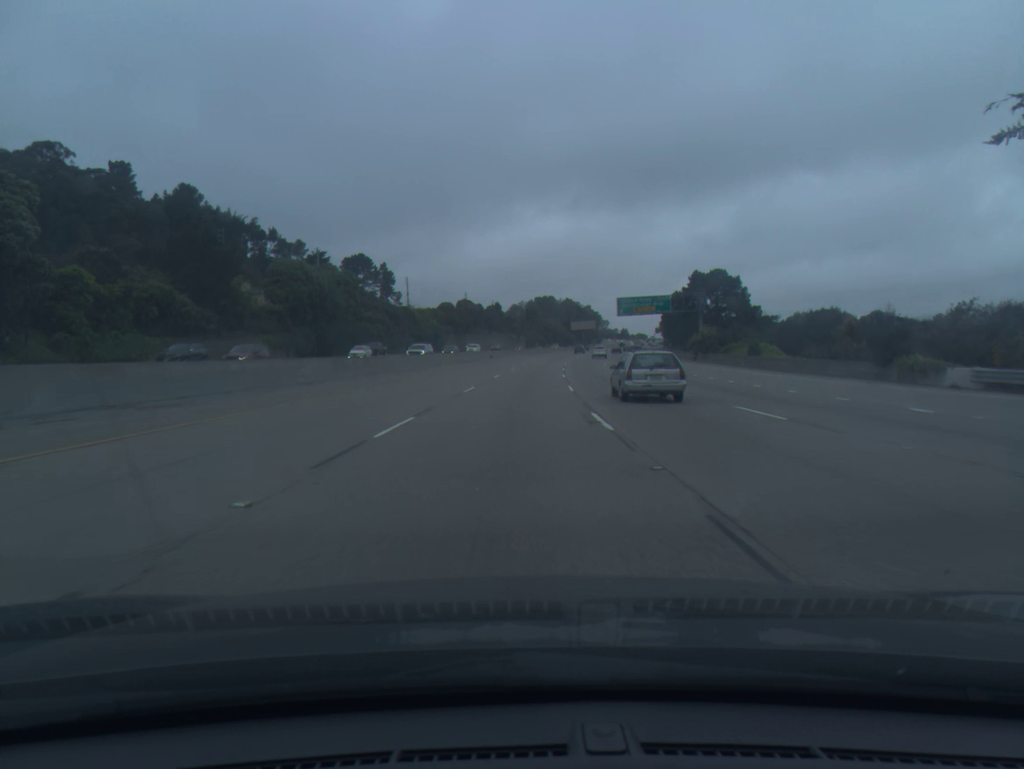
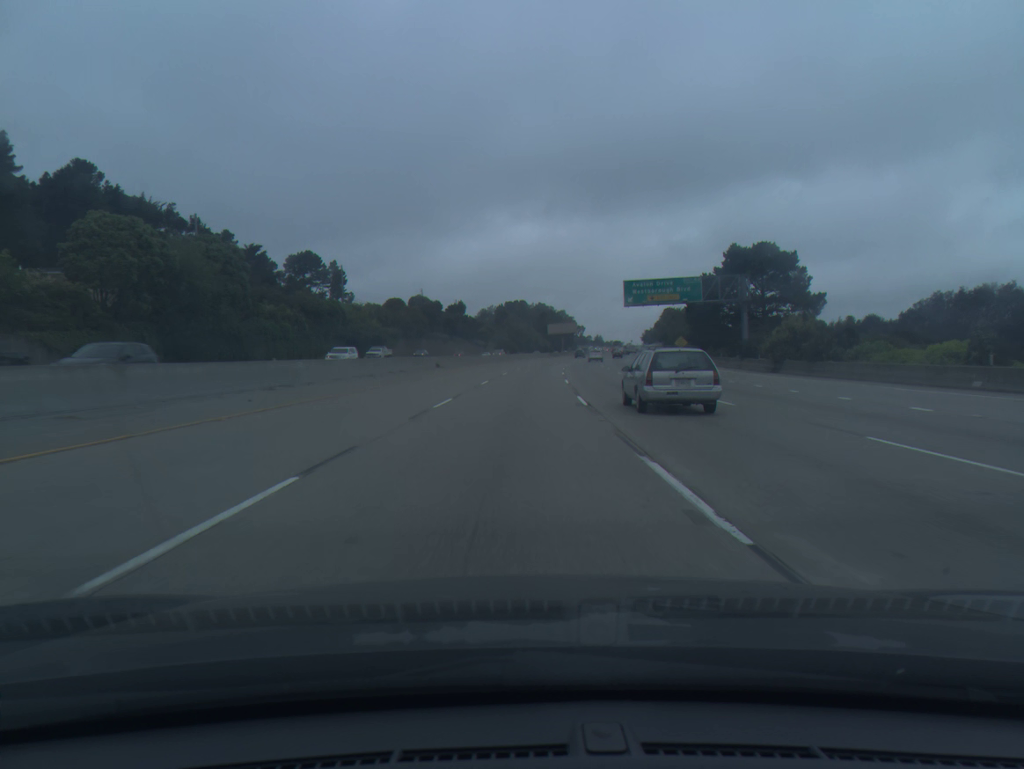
(+0.7, +37.1) m; +2°
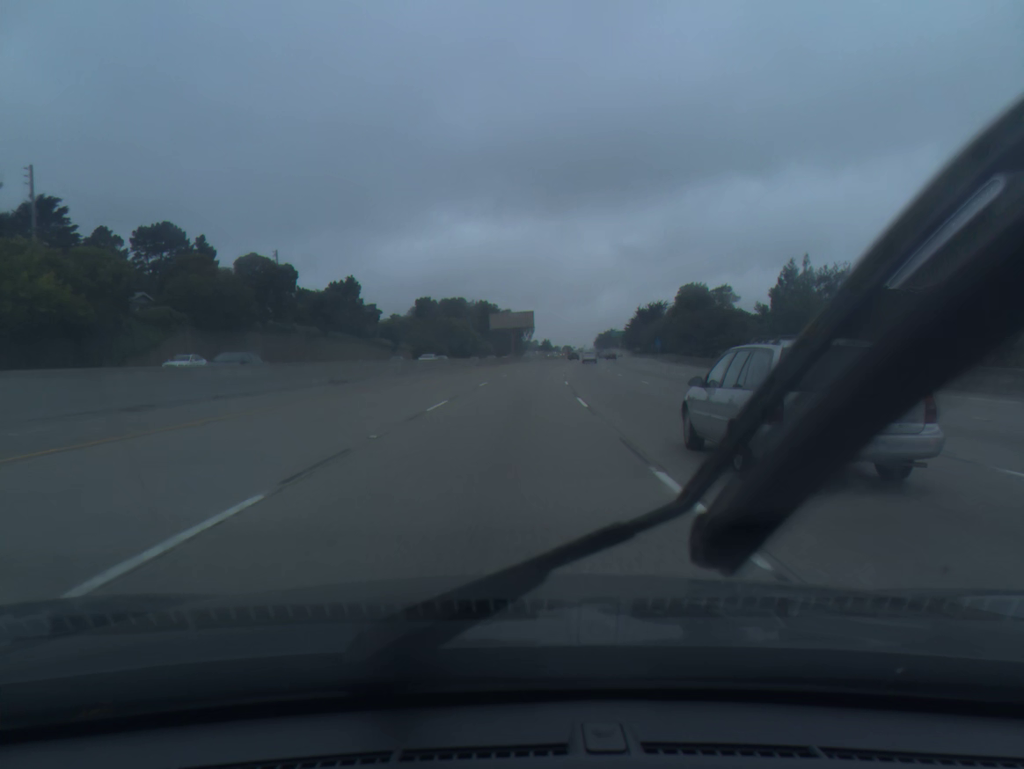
(+2.7, +73.7) m; +4°
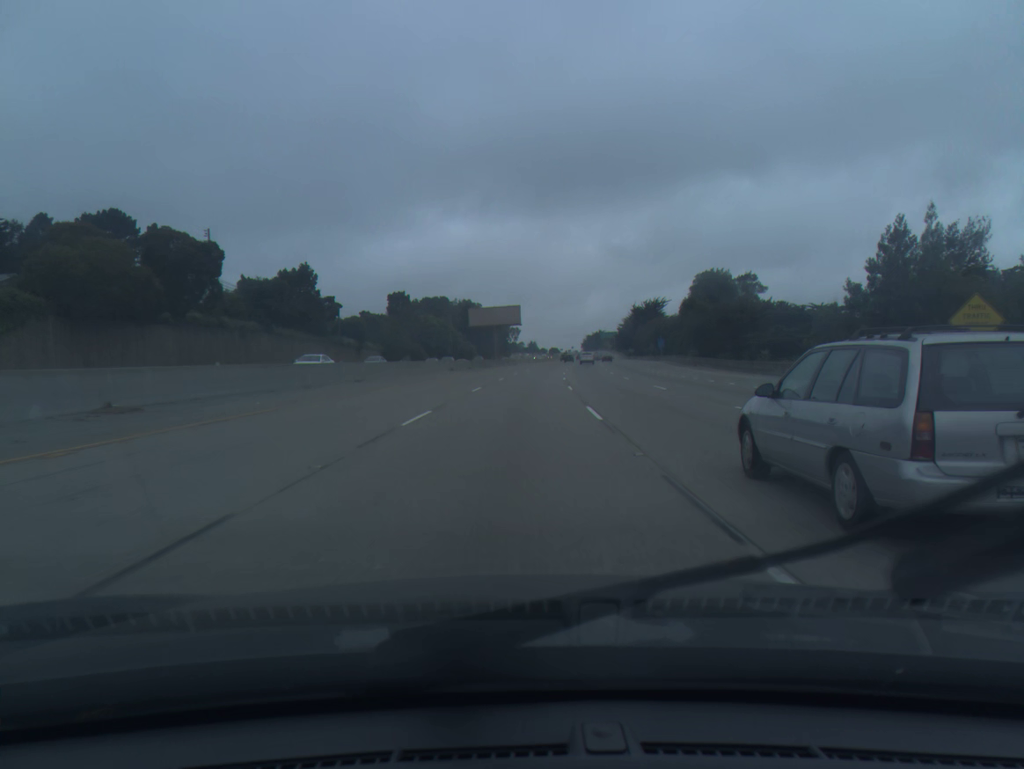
(+0.2, +18.5) m; +1°
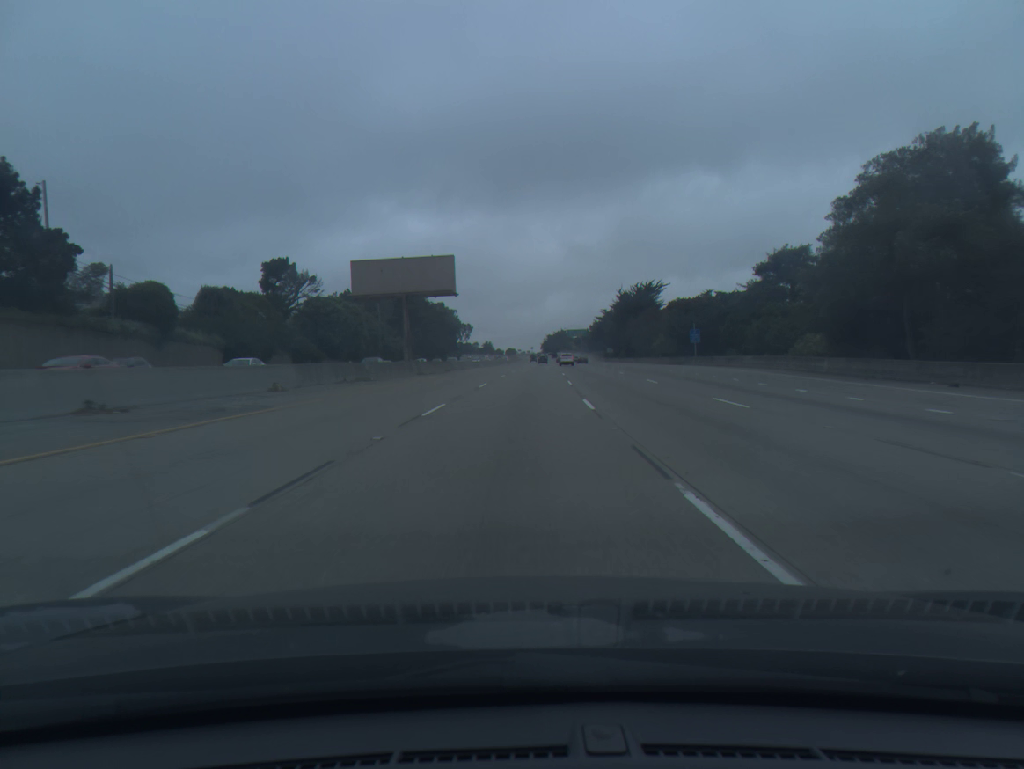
(+1.5, +55.6) m; +3°
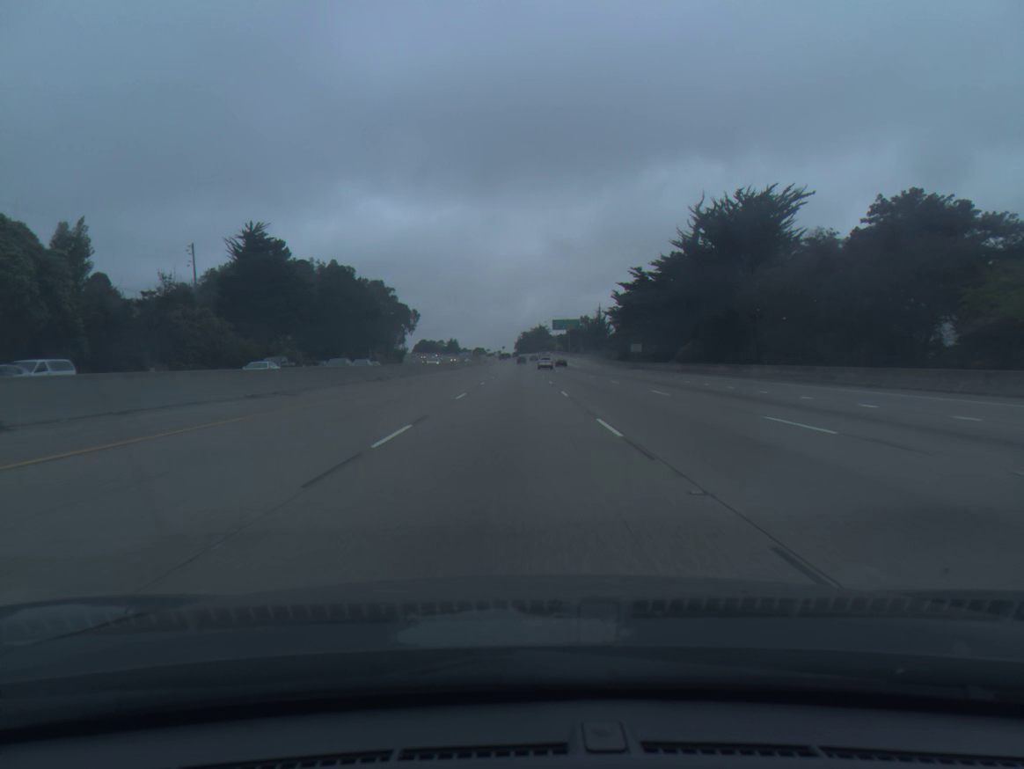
(+2.6, +93.1) m; +2°
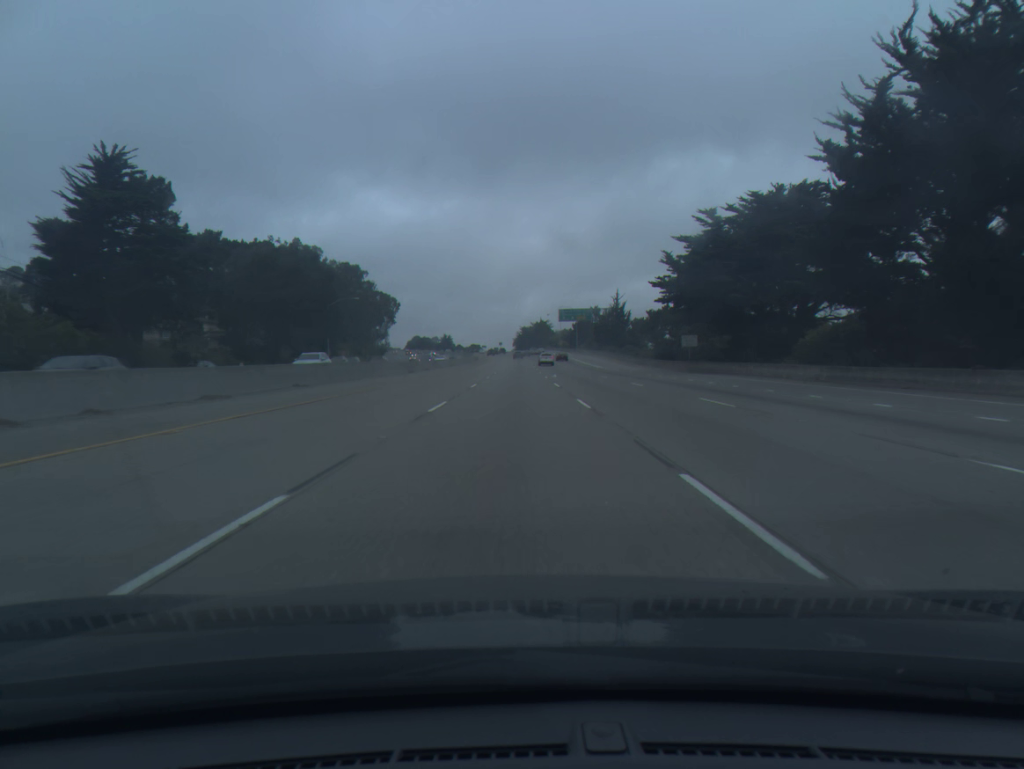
(0.0, +37.3) m; 0°
